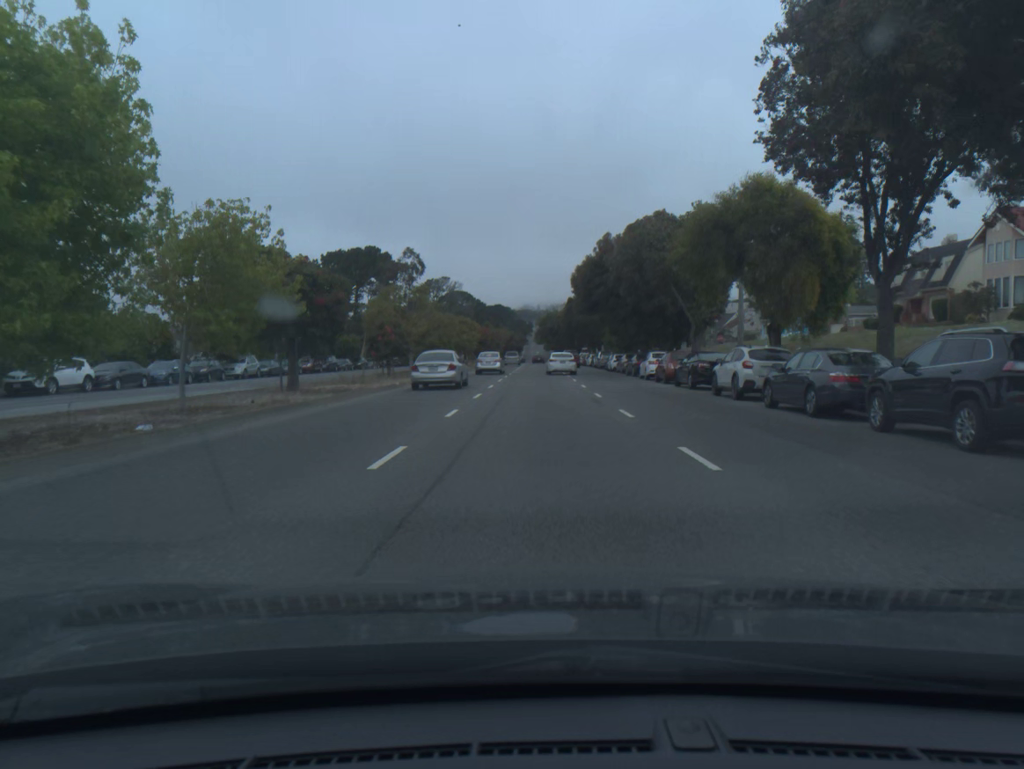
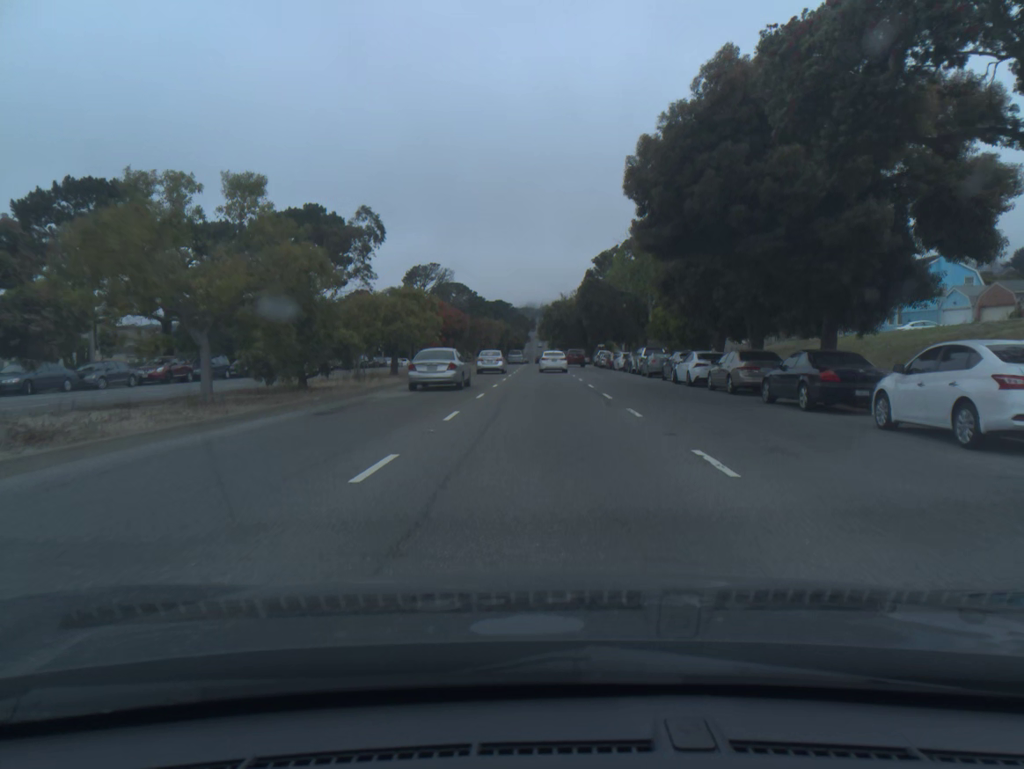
(-0.1, +29.9) m; 0°
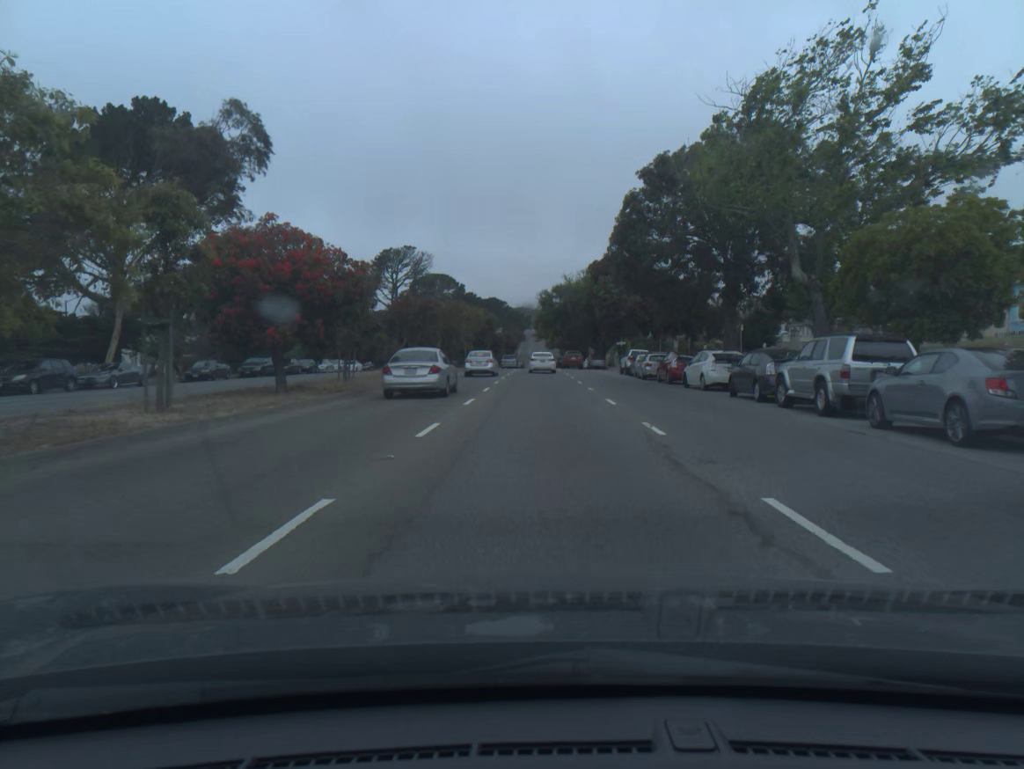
(+0.1, +31.9) m; 0°
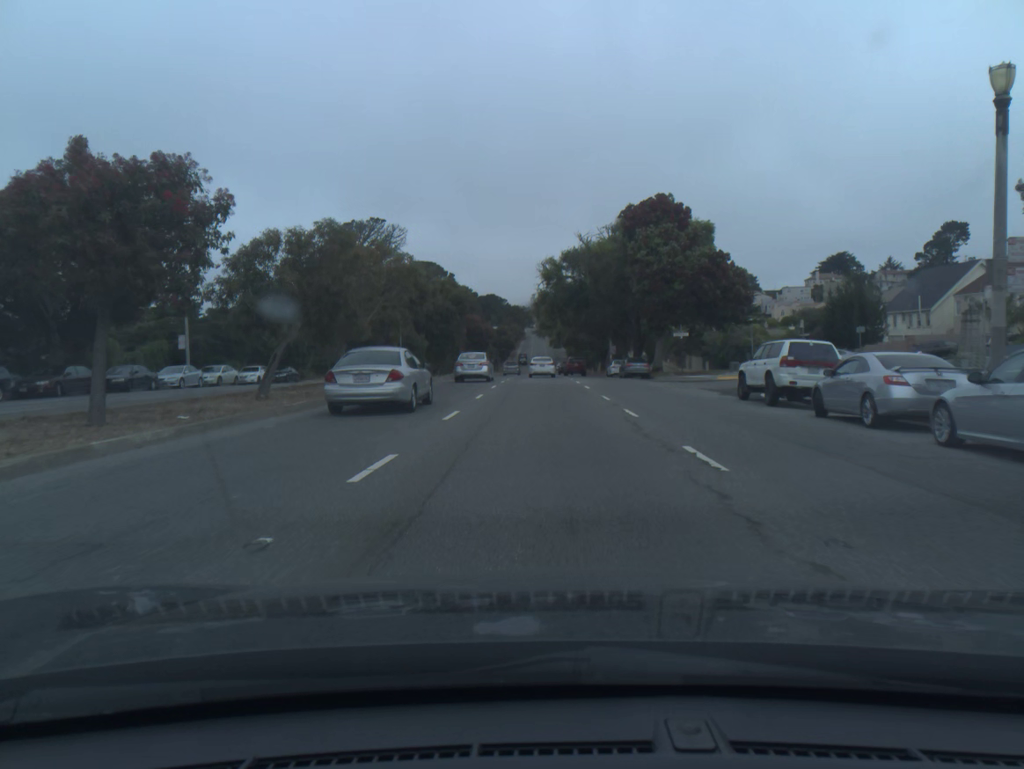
(-0.1, +33.3) m; 0°
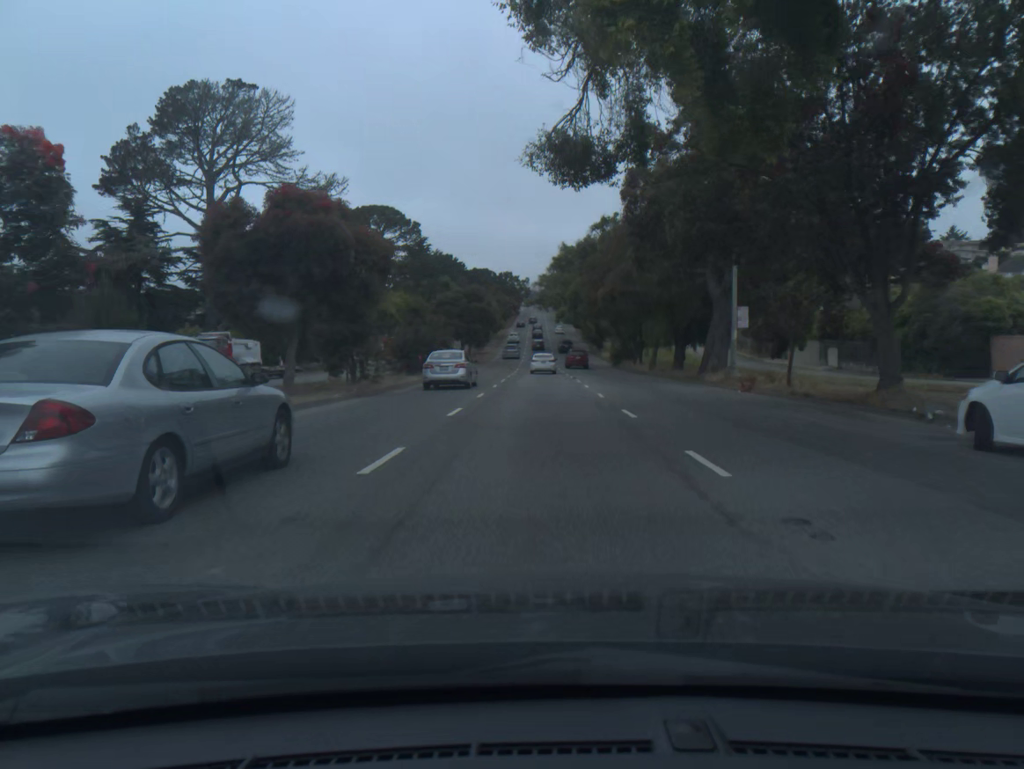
(0.0, +57.3) m; 0°
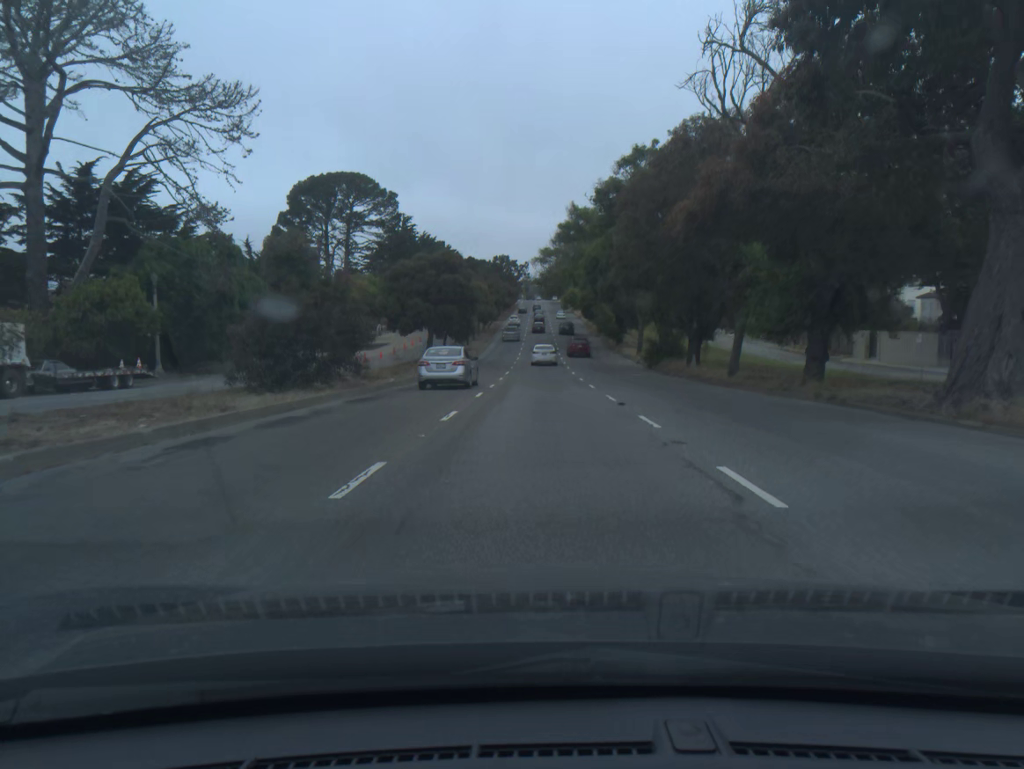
(0.0, +23.7) m; 0°
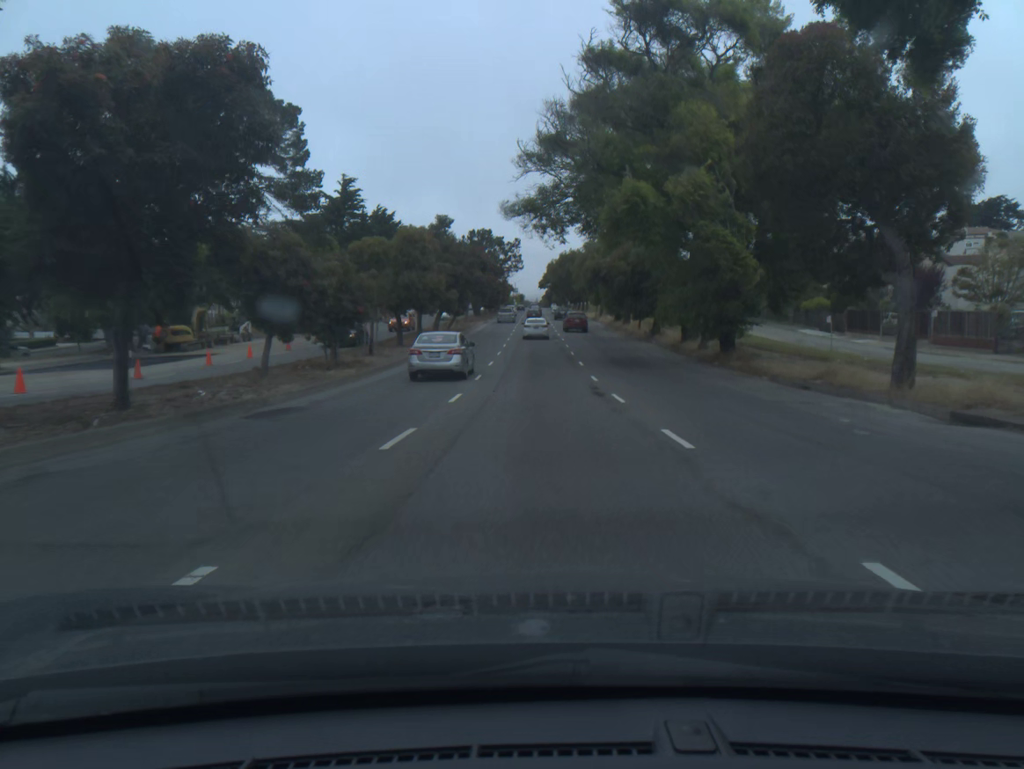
(+0.2, +47.6) m; 0°
